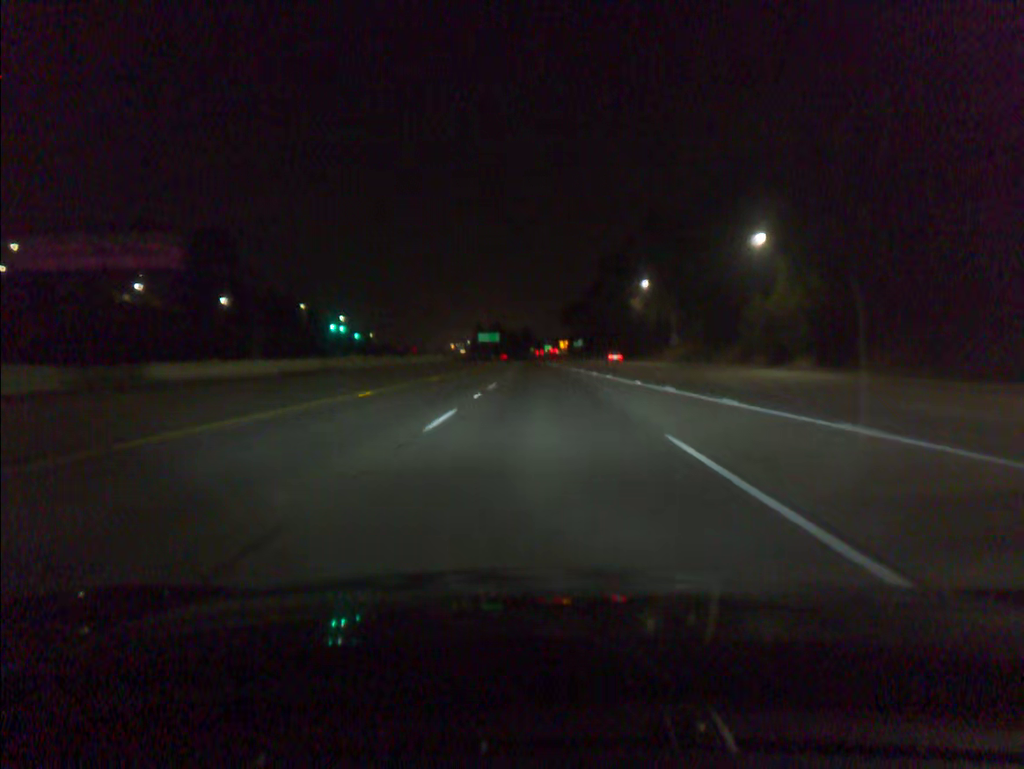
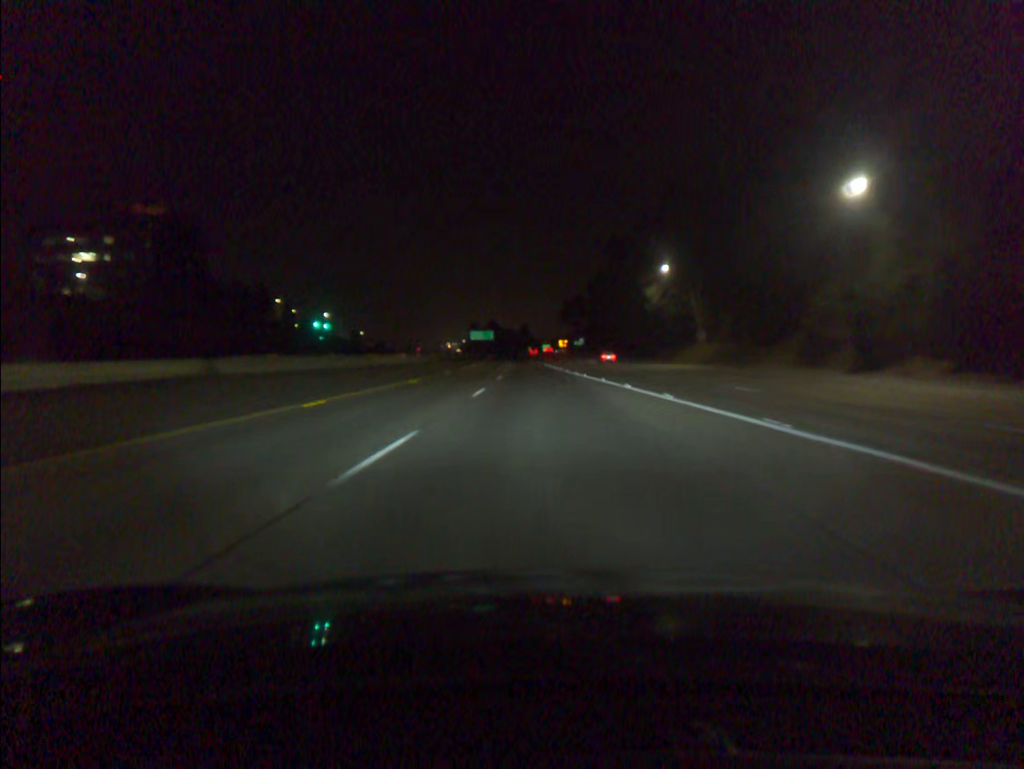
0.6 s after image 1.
(0.0, +19.7) m; 0°
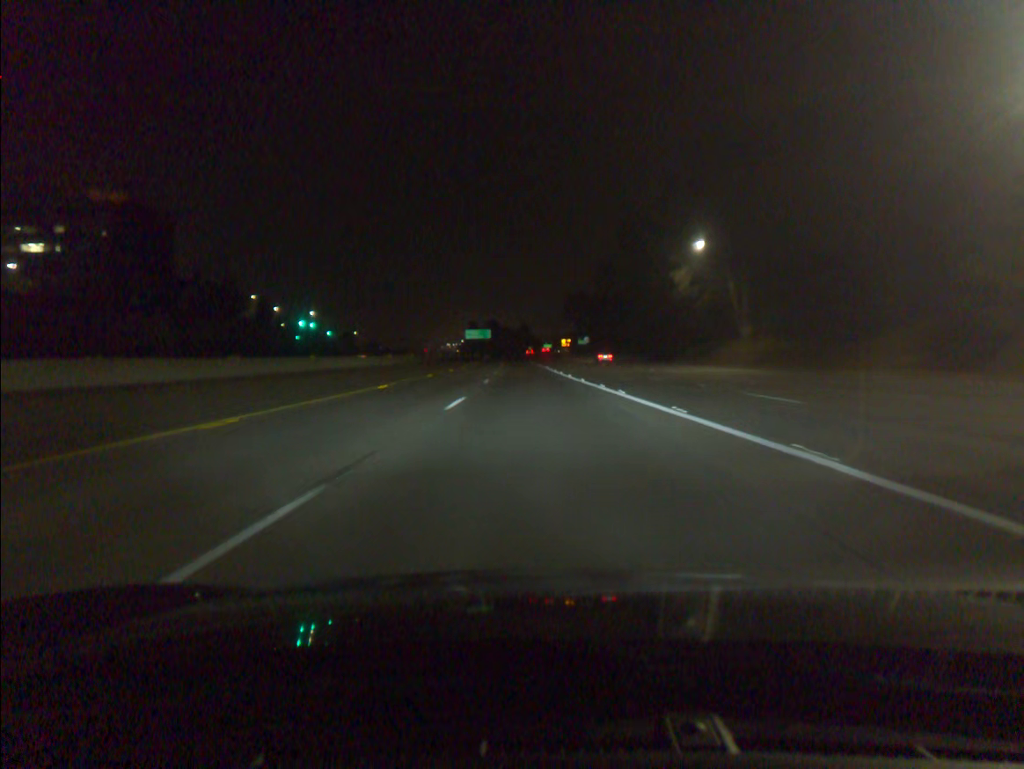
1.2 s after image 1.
(0.0, +19.7) m; 0°
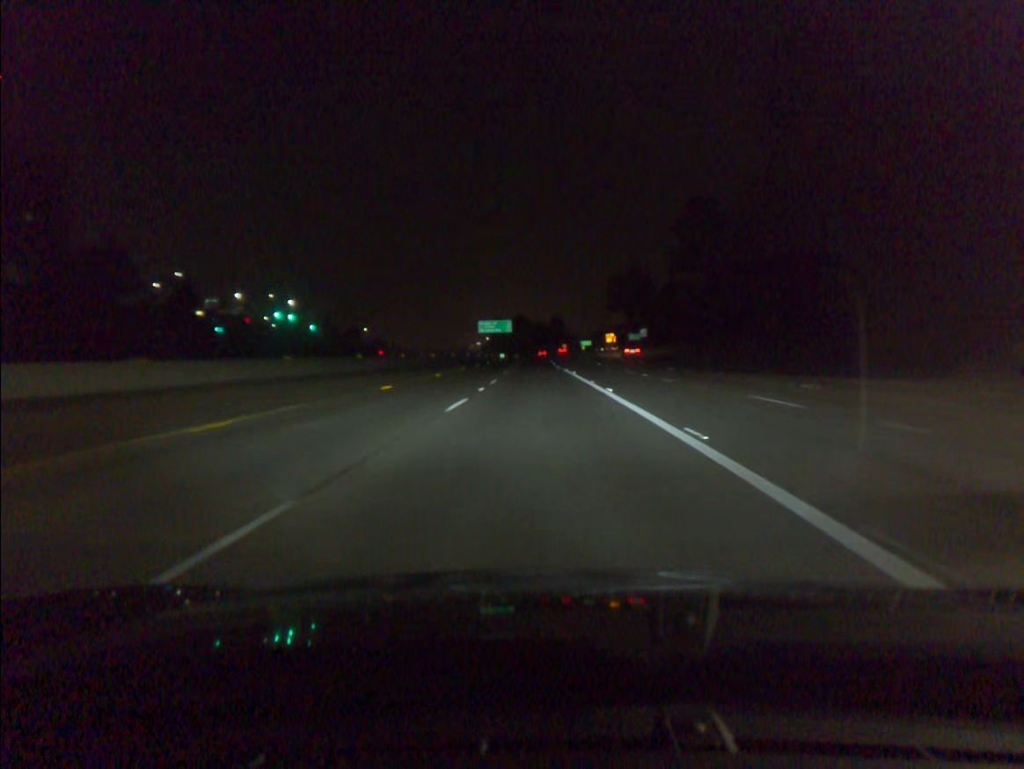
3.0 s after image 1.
(-1.2, +59.0) m; -2°
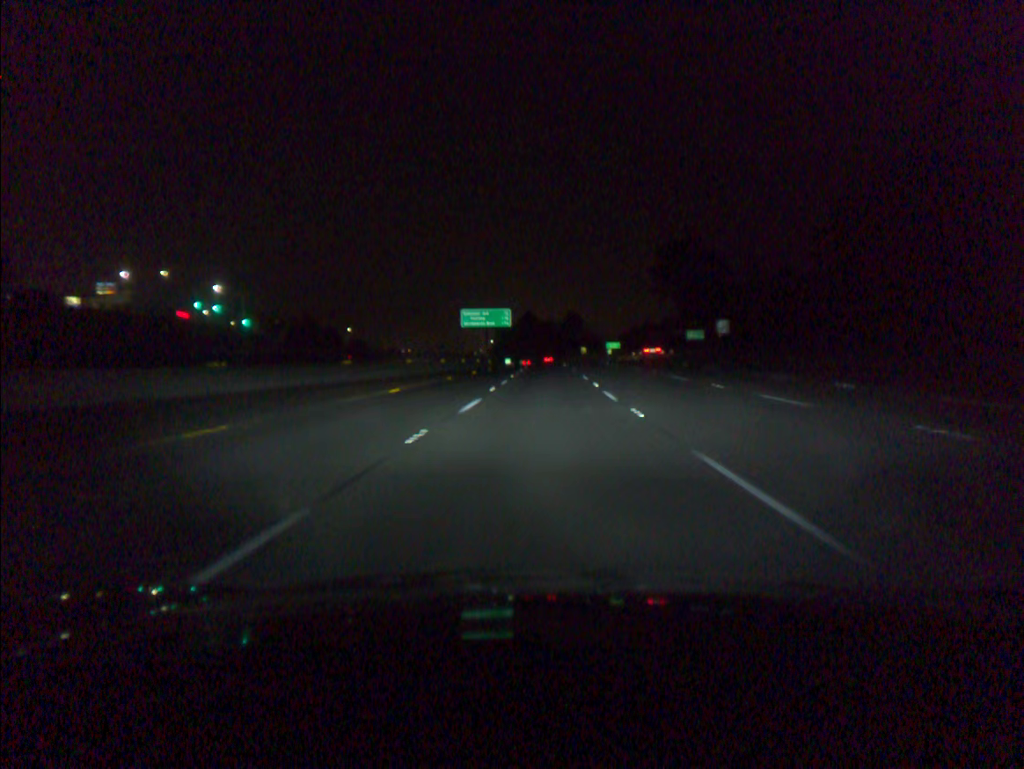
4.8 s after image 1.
(-0.5, +58.9) m; -1°
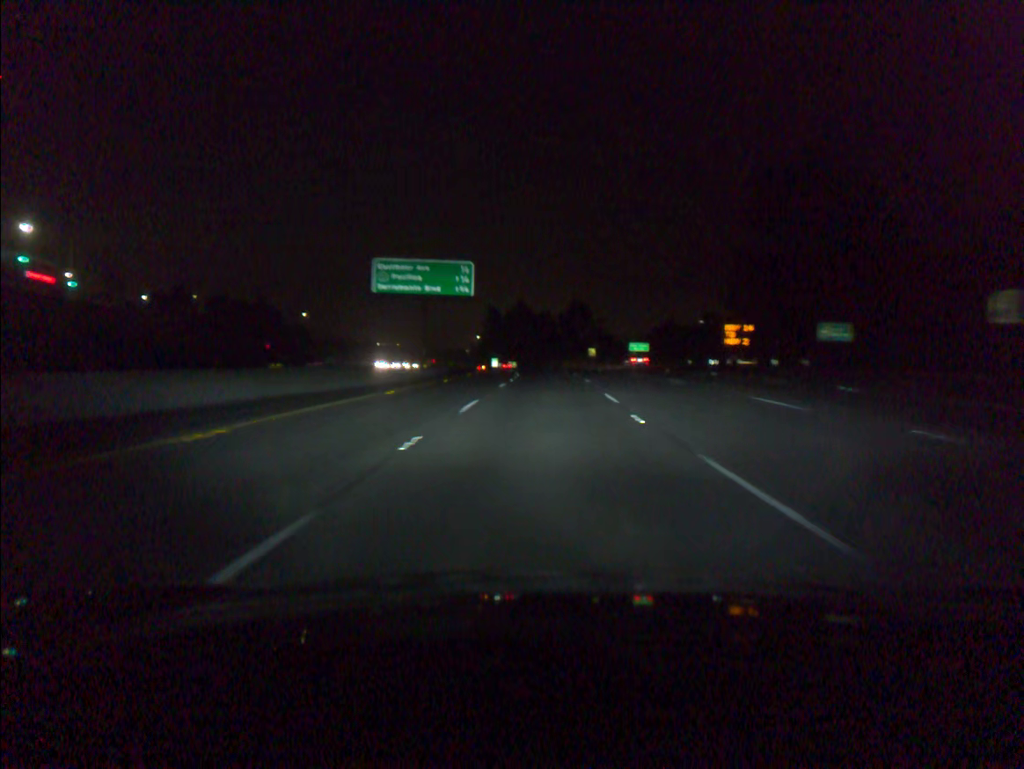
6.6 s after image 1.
(+0.3, +58.6) m; 0°
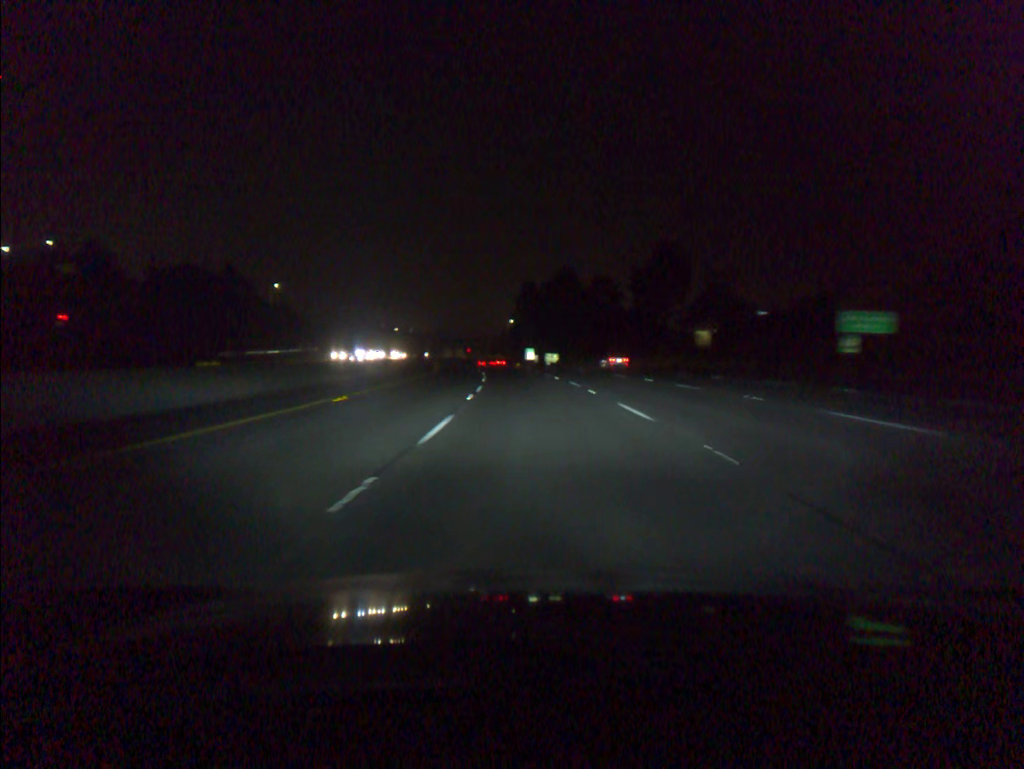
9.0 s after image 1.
(-1.1, +78.2) m; -3°
